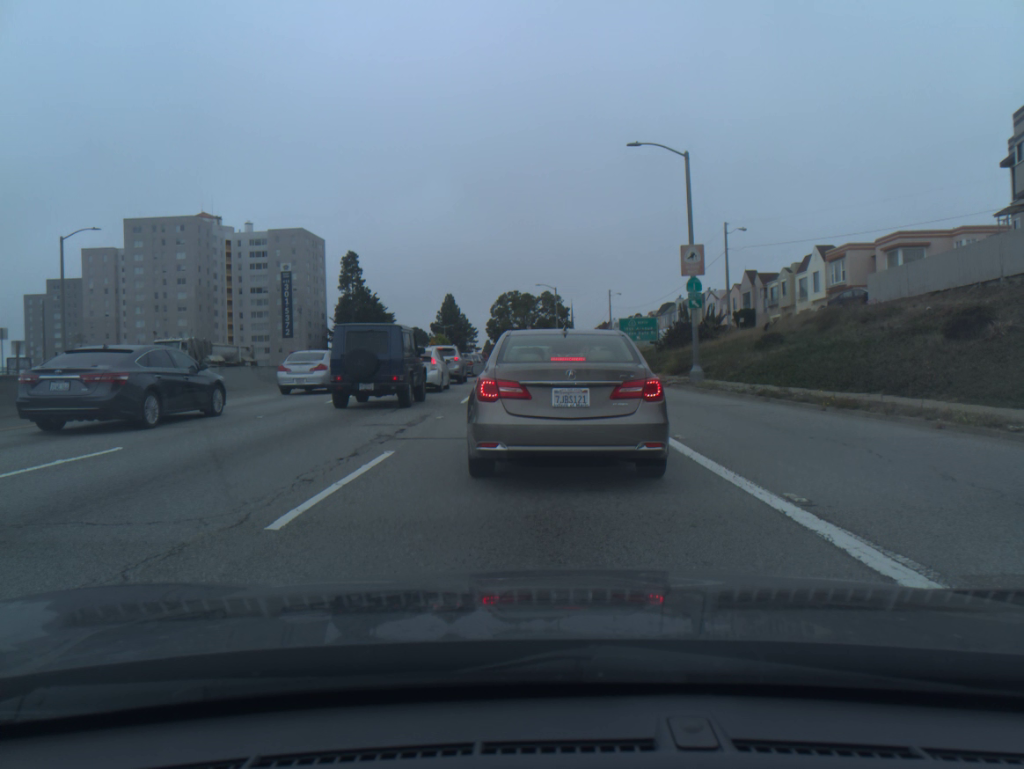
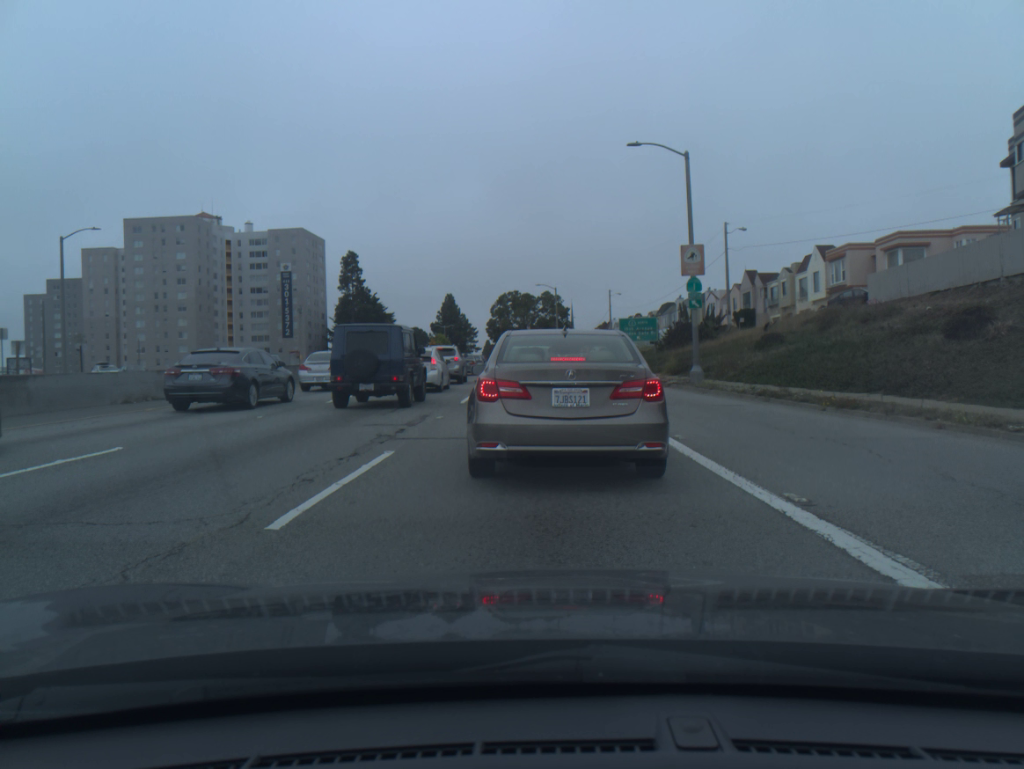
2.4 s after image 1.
(0.0, -0.1) m; 0°
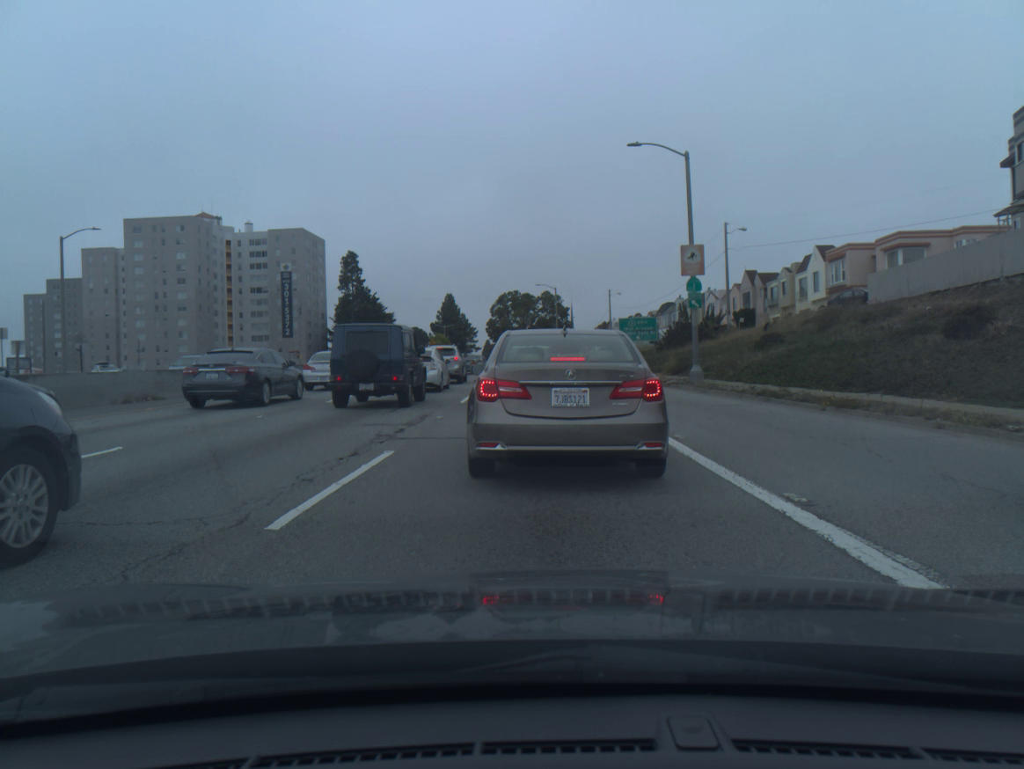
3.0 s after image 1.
(0.0, 0.0) m; 0°
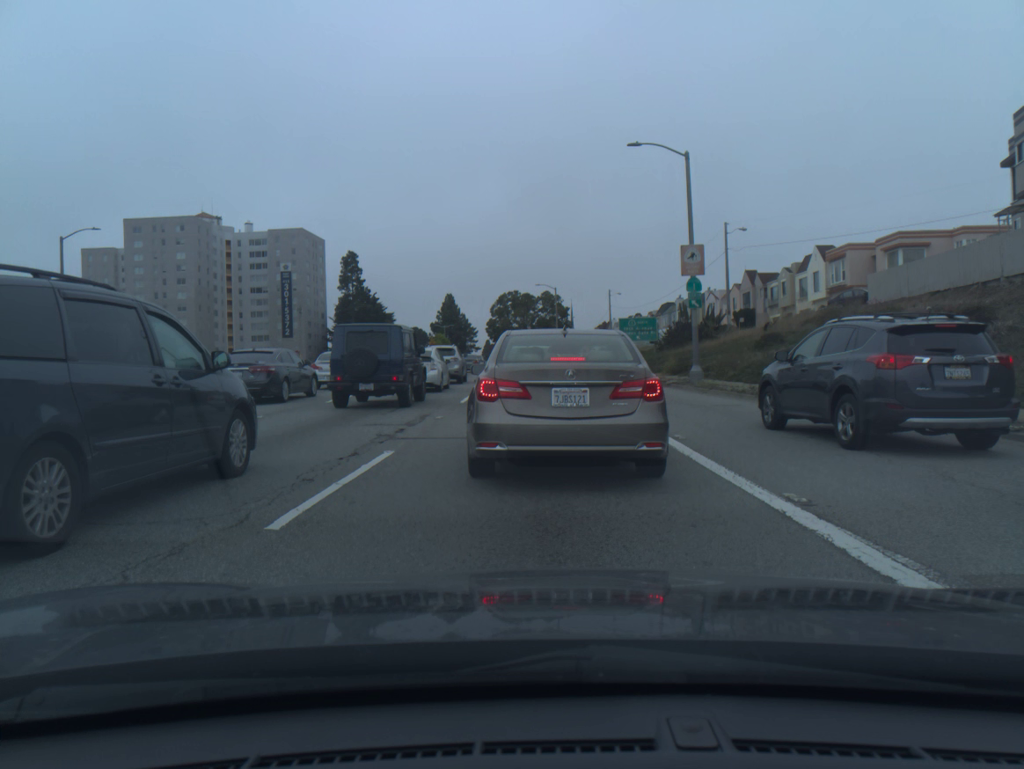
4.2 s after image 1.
(0.0, 0.0) m; 0°
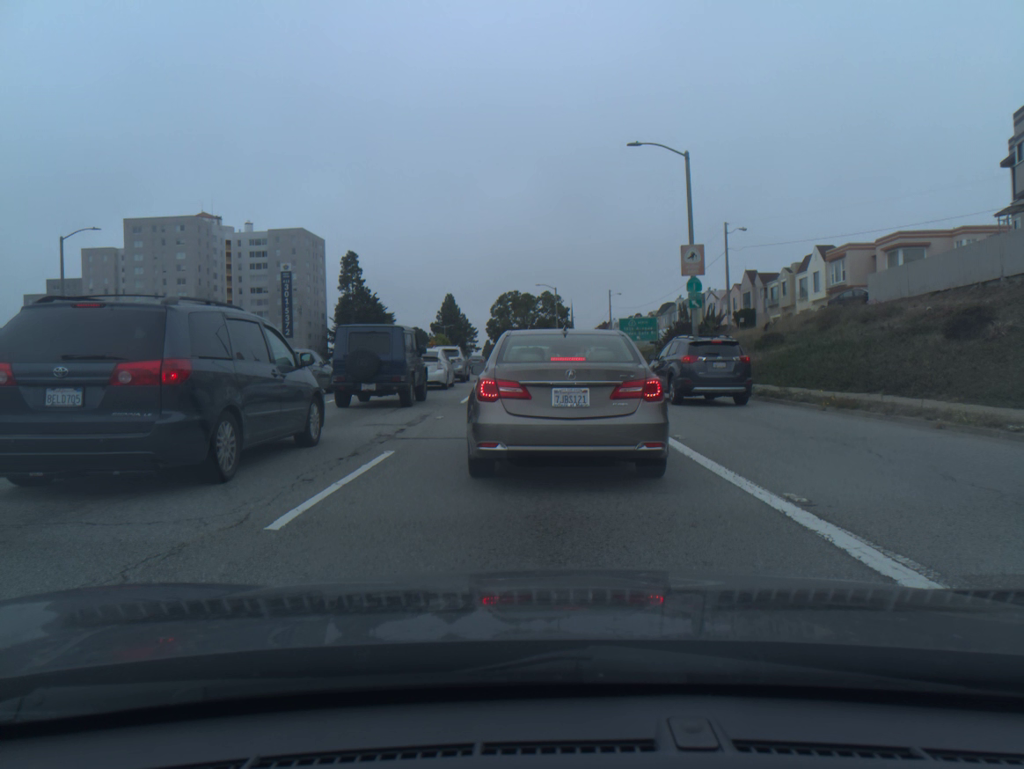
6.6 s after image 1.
(0.0, 0.0) m; 0°
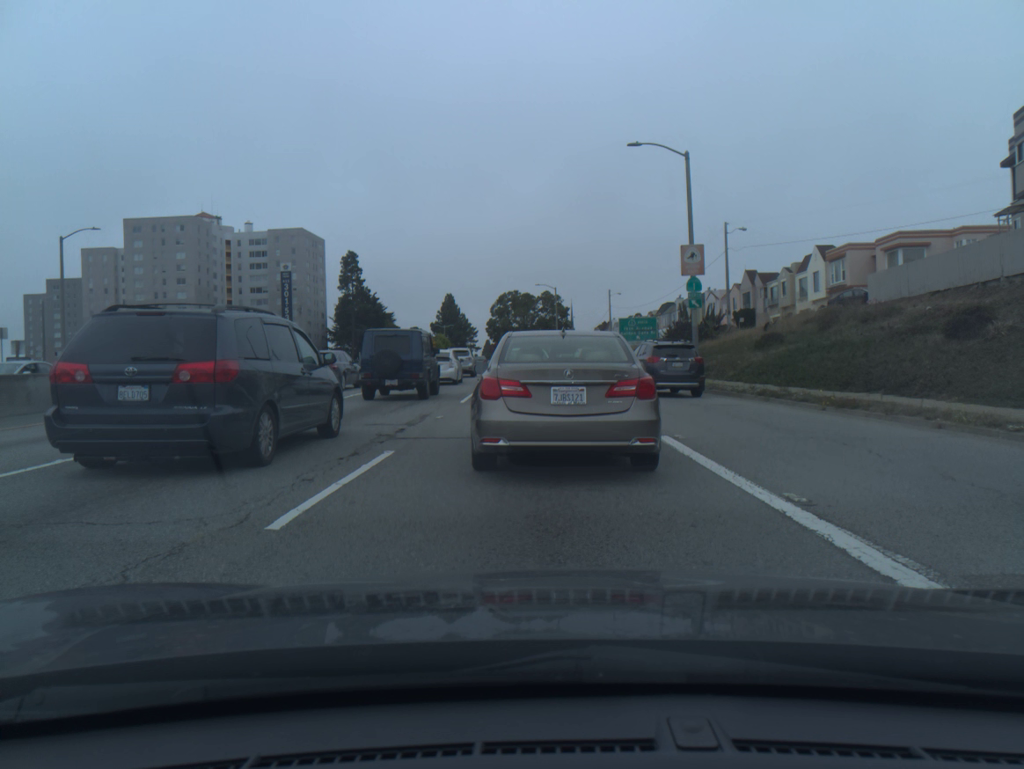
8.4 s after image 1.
(0.0, 0.0) m; +1°
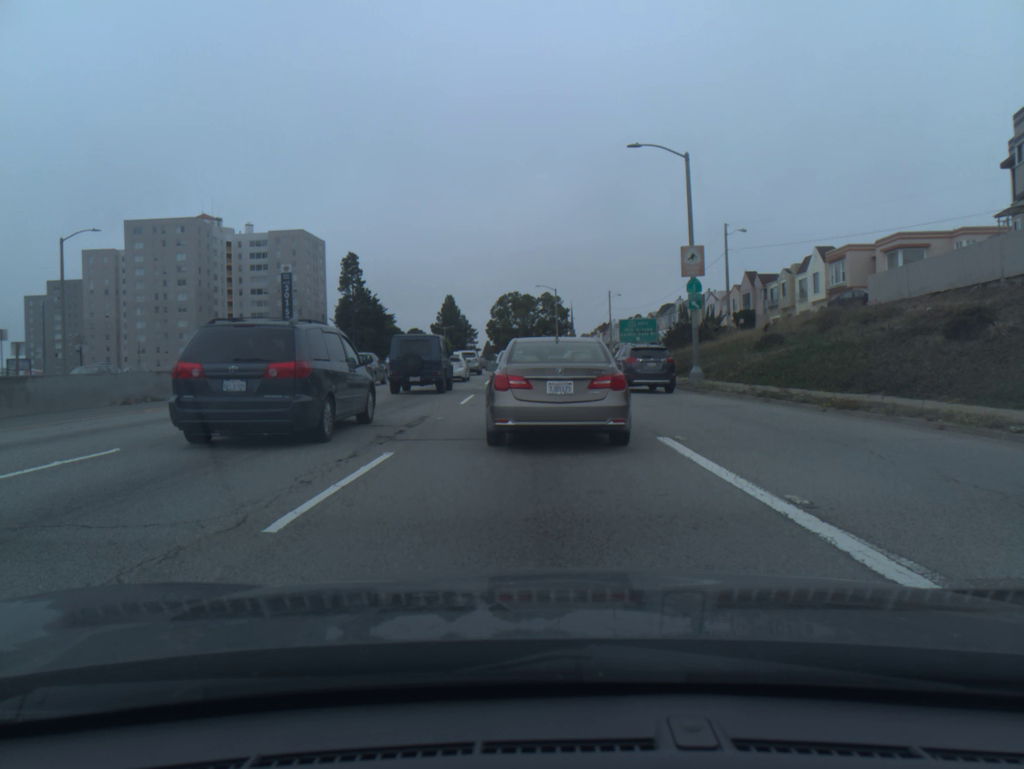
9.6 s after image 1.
(0.0, 0.0) m; 0°
